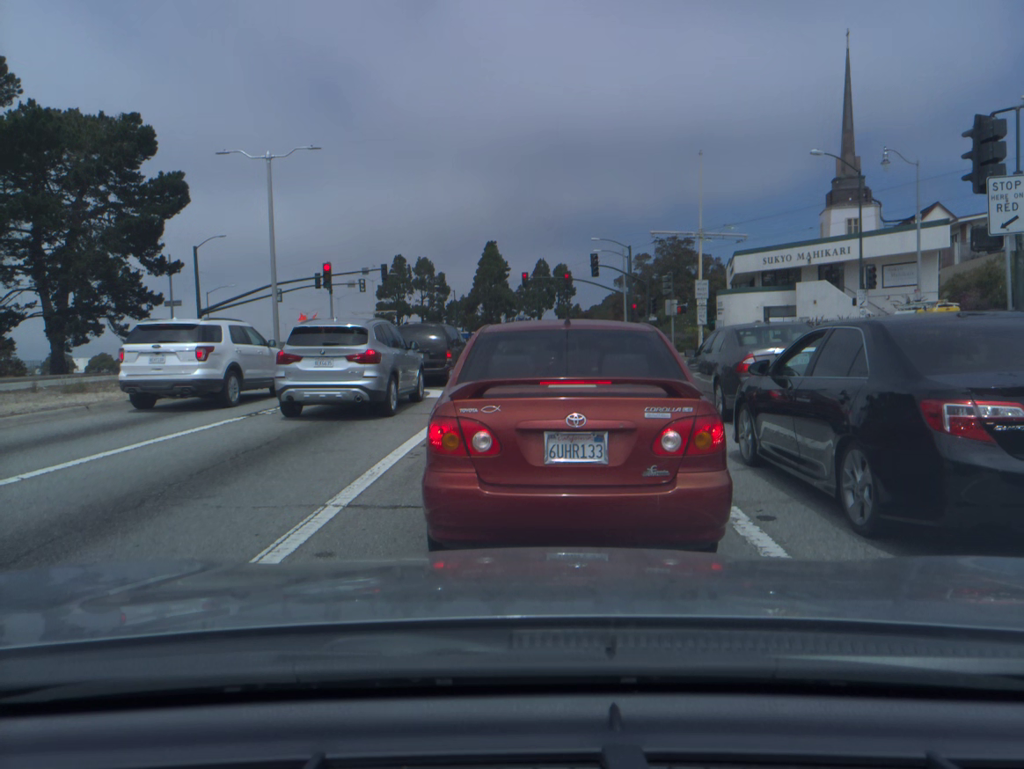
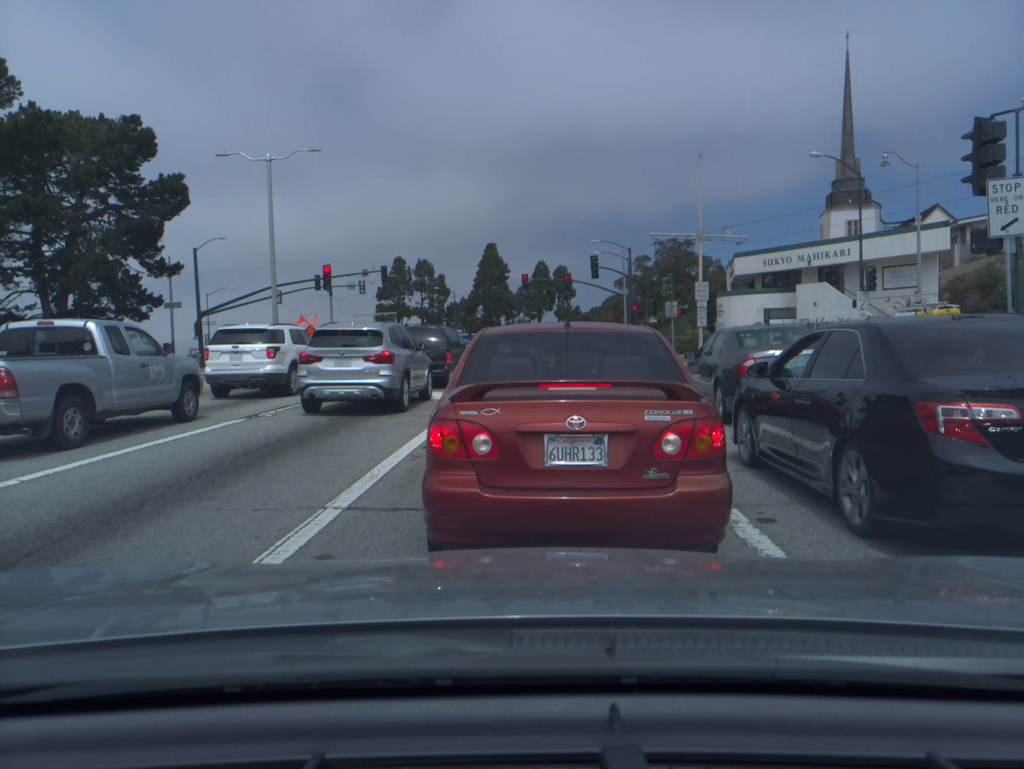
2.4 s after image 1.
(0.0, 0.0) m; 0°
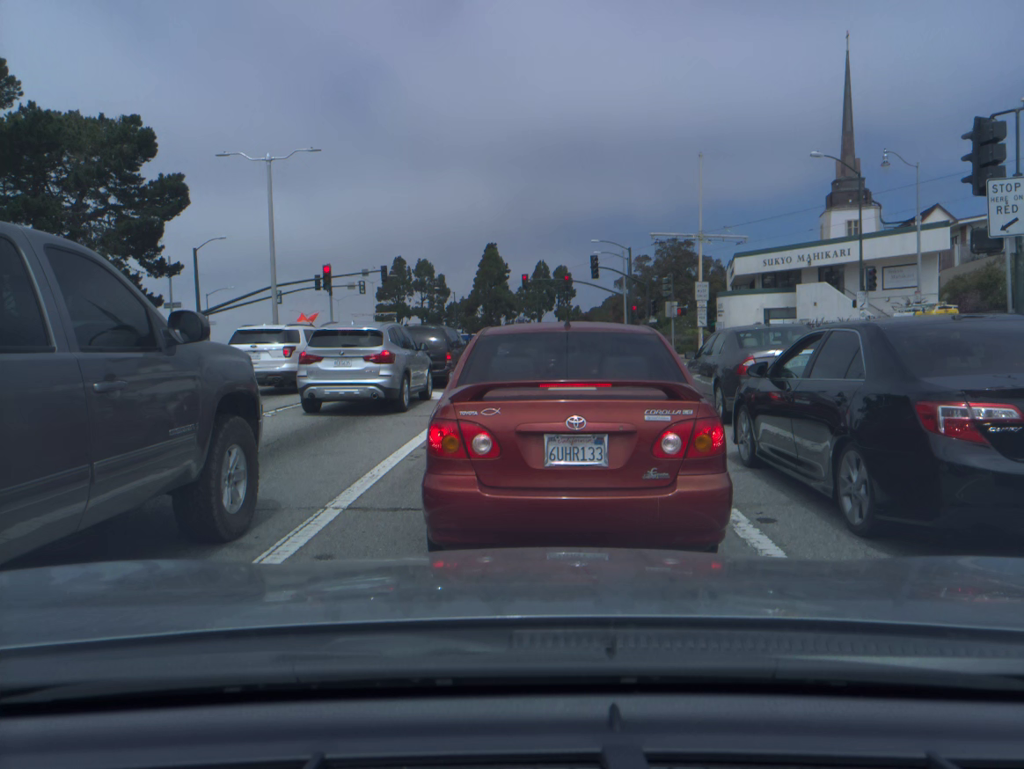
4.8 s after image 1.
(0.0, 0.0) m; 0°
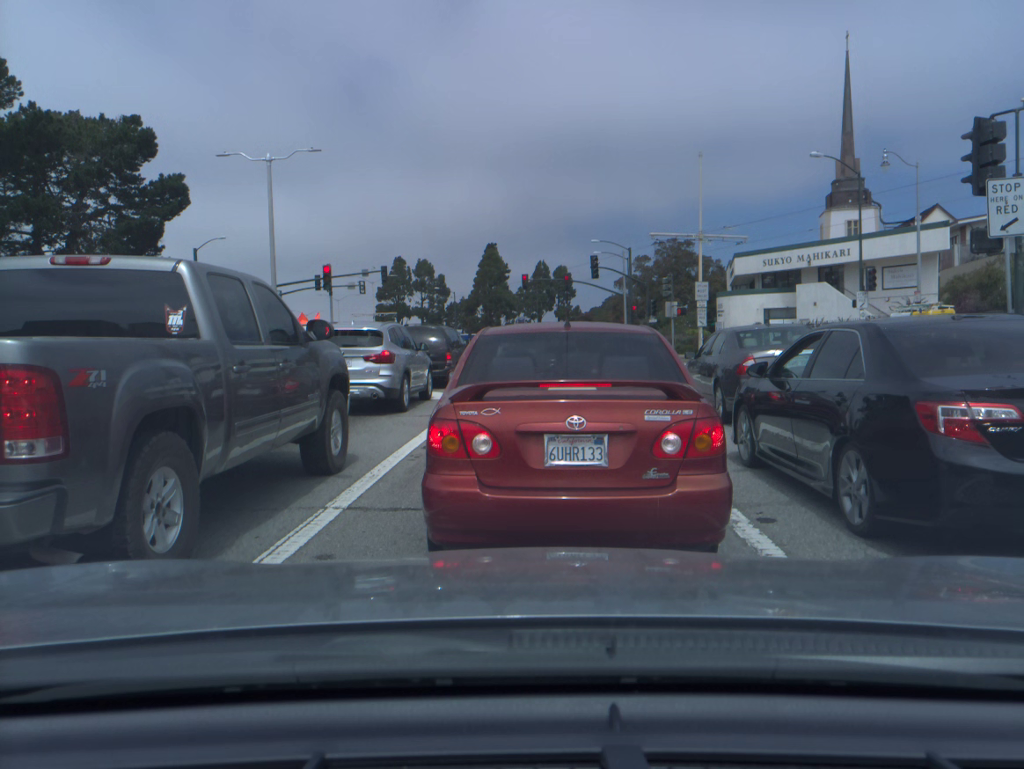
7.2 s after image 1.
(0.0, 0.0) m; 0°
